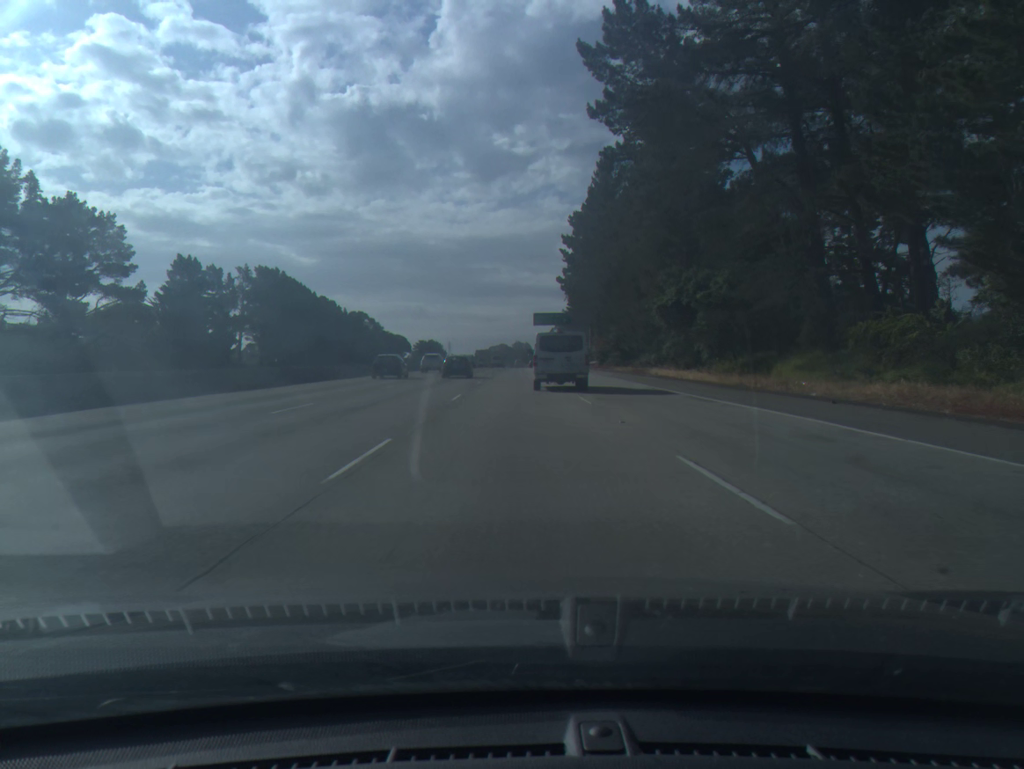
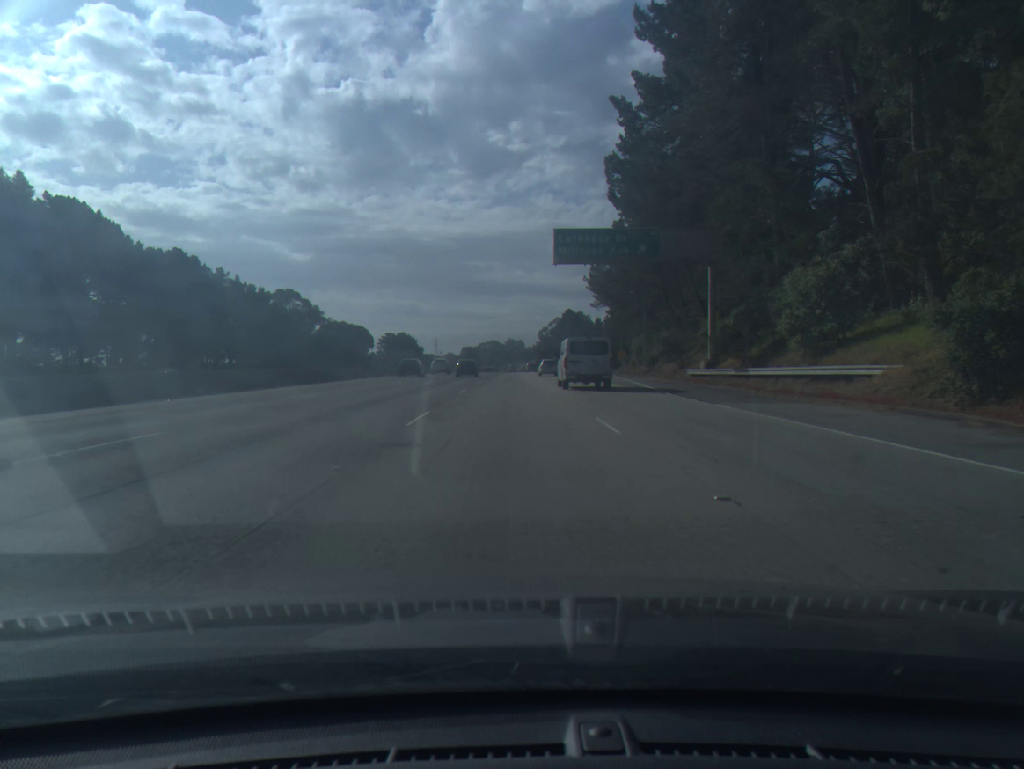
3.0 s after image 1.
(-0.1, +81.1) m; +1°
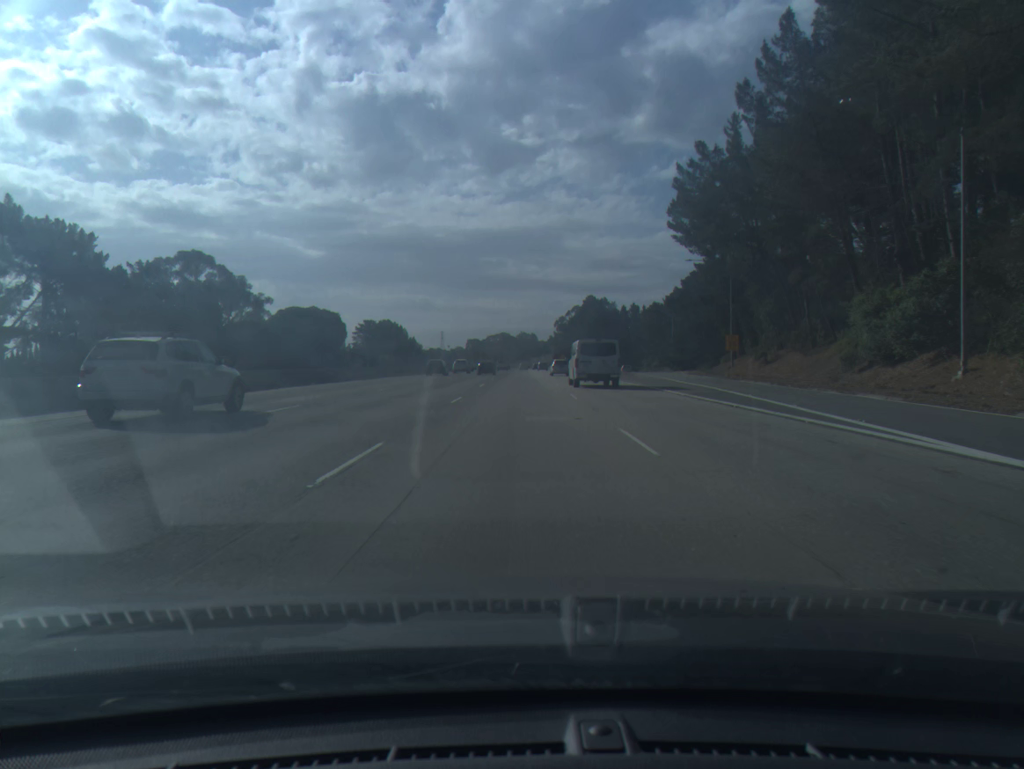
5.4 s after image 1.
(-0.6, +65.3) m; -1°
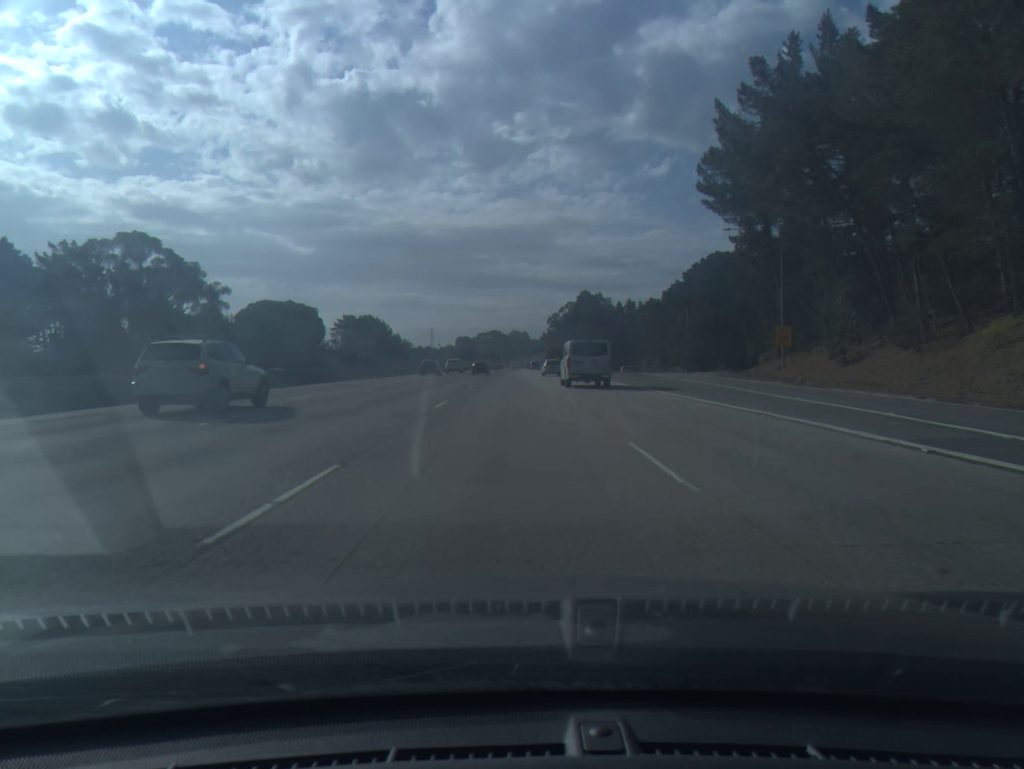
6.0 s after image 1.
(+0.1, +16.7) m; +1°
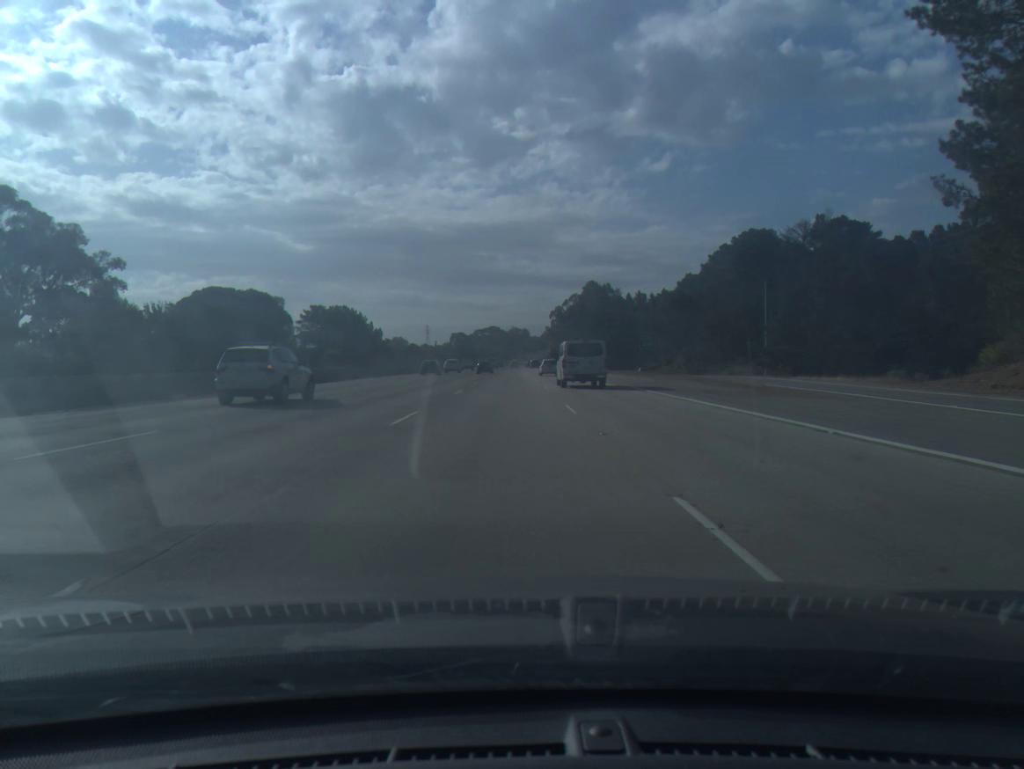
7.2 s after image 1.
(+0.1, +33.9) m; 0°
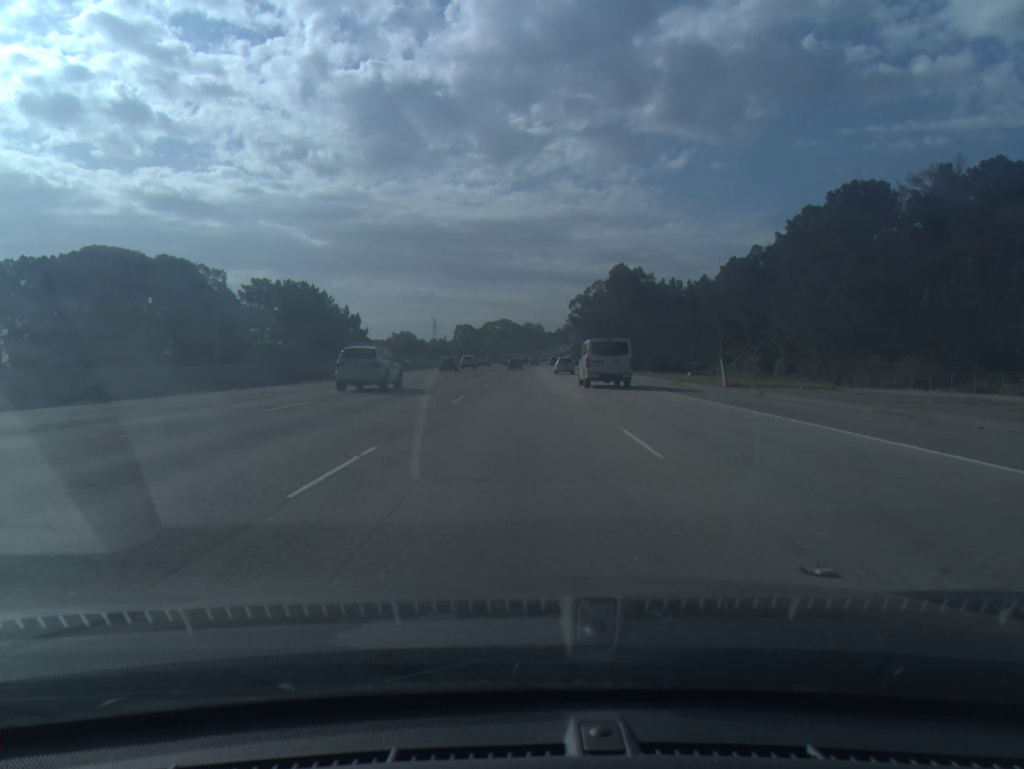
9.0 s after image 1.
(-0.6, +51.9) m; -1°
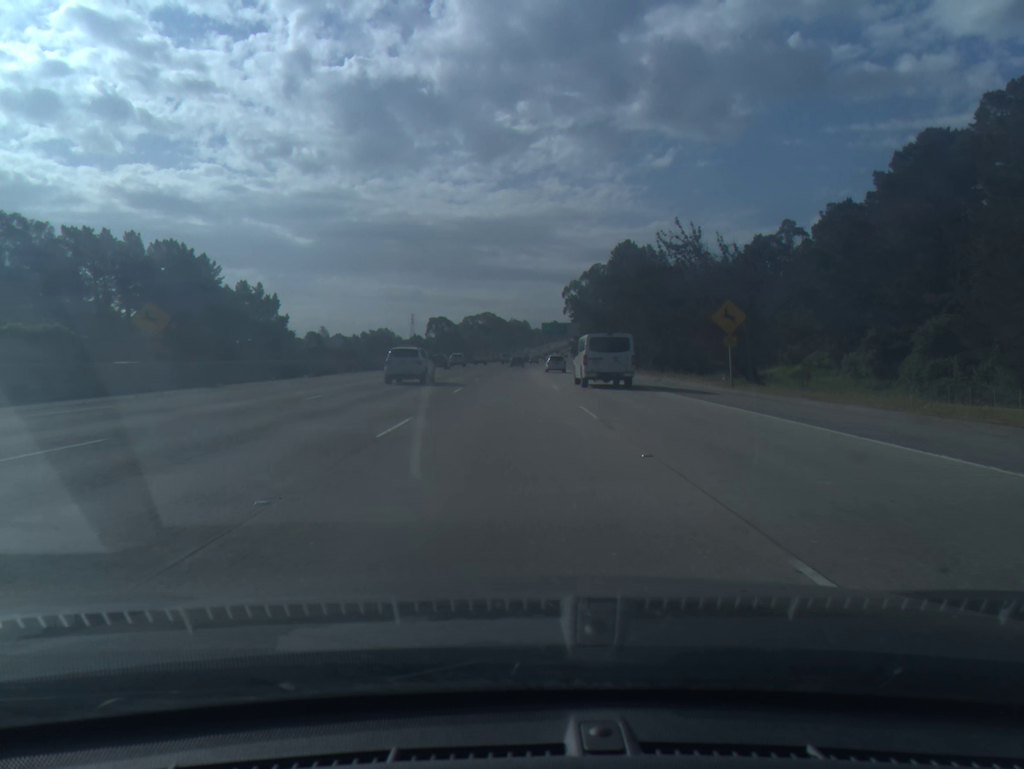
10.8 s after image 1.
(+0.6, +53.2) m; +1°
